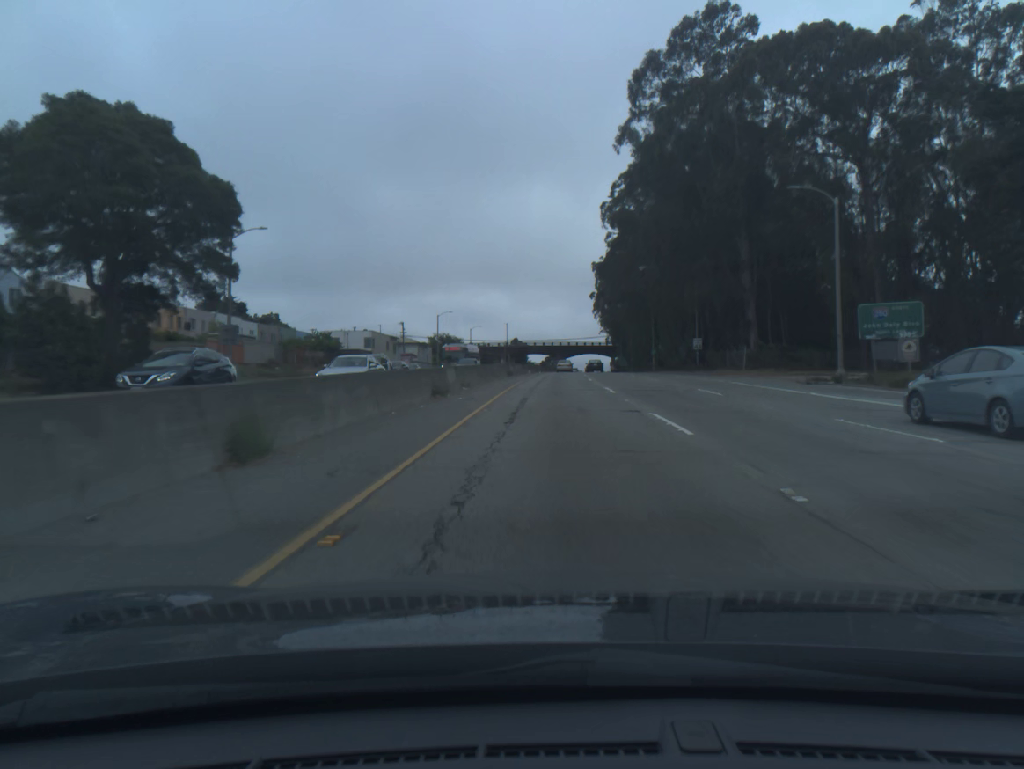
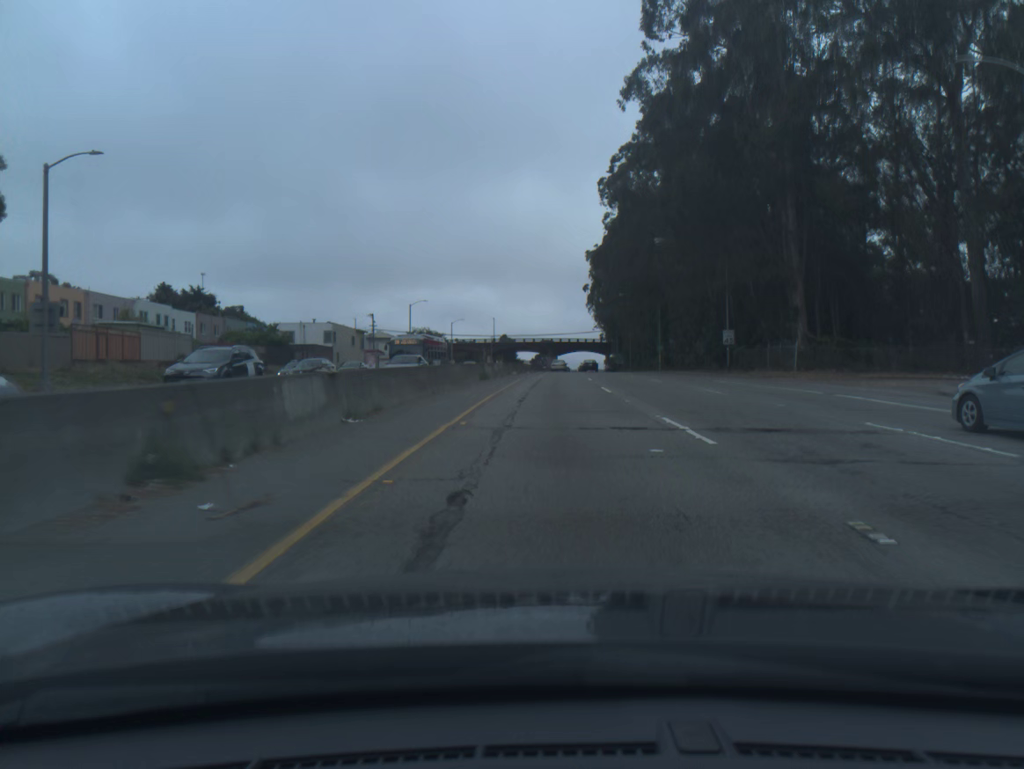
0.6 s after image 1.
(+0.1, +16.6) m; +1°
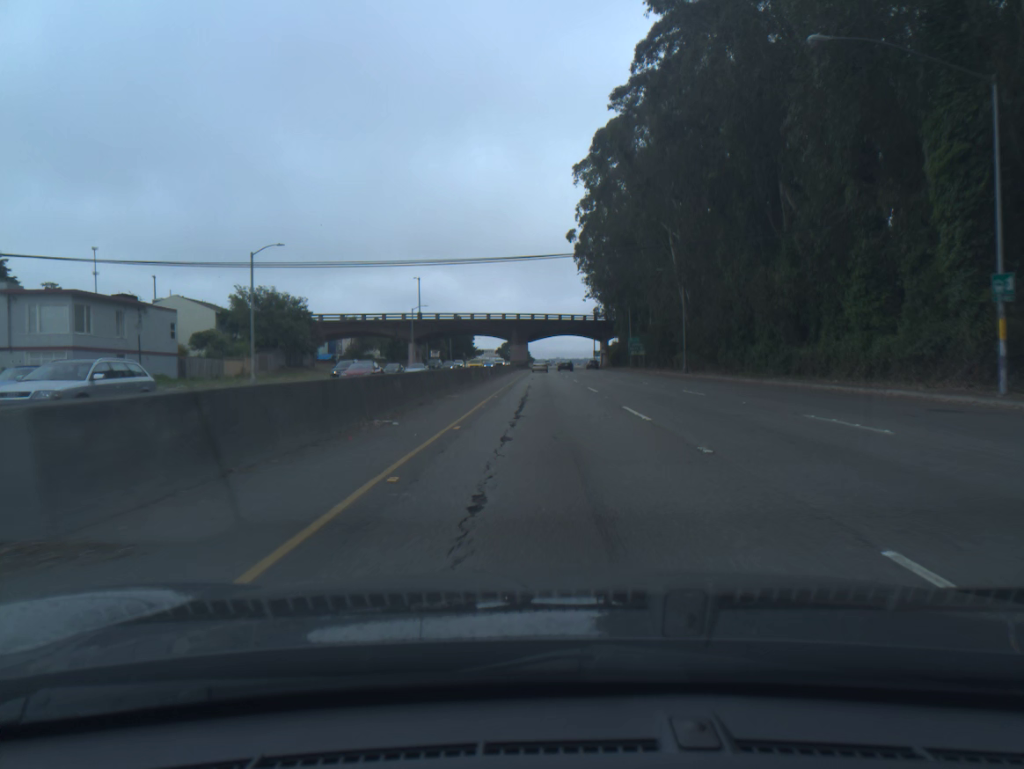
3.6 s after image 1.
(+1.9, +83.9) m; +2°
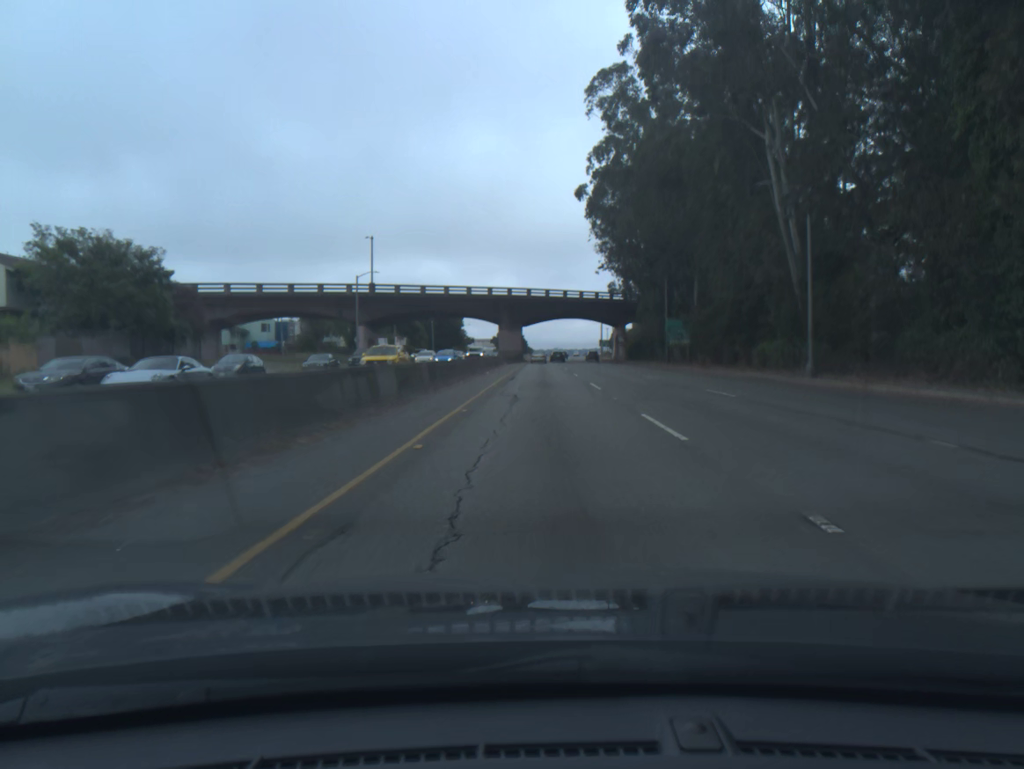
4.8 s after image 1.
(0.0, +34.1) m; 0°
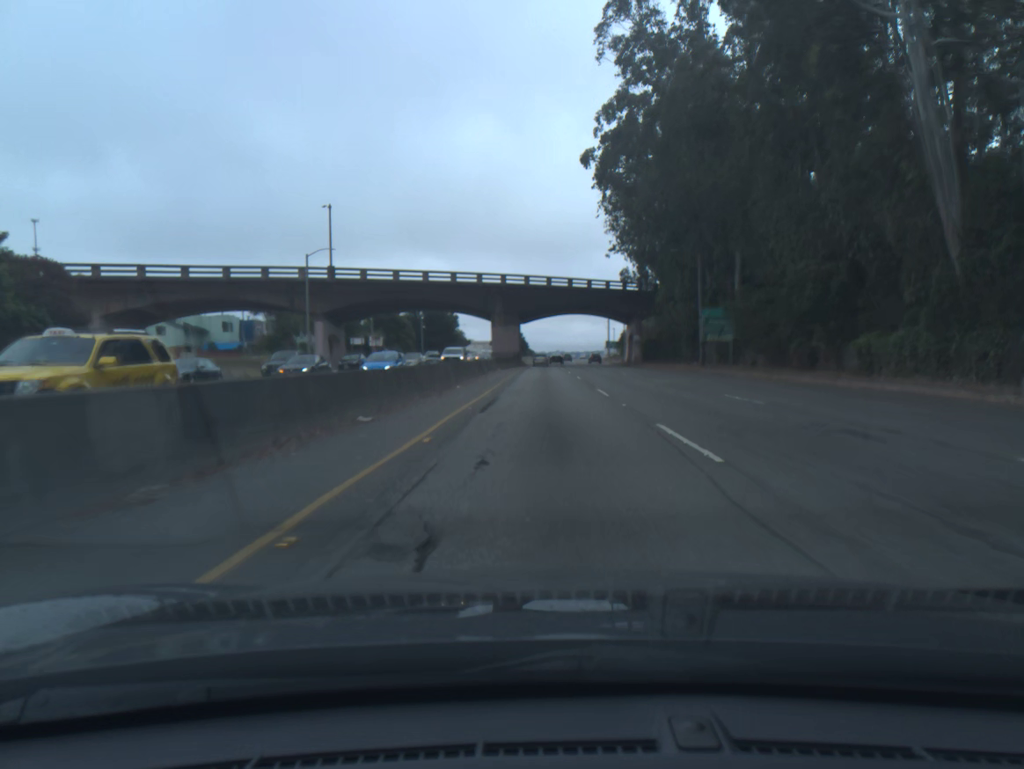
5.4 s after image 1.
(0.0, +17.1) m; 0°
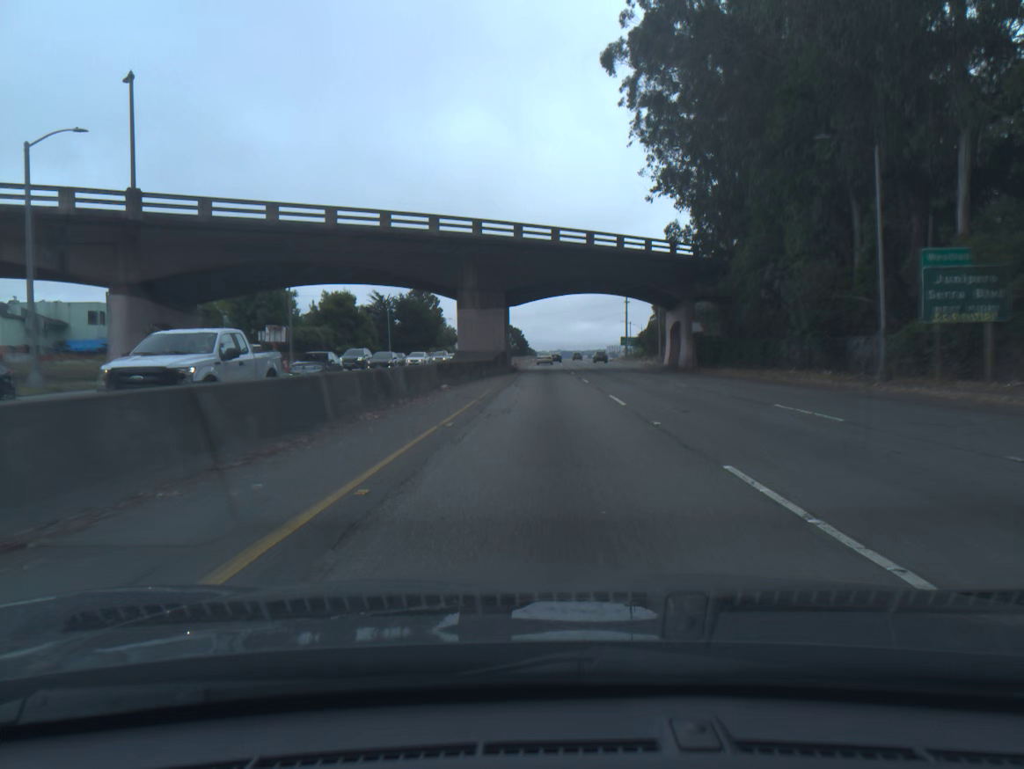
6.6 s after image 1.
(0.0, +34.2) m; 0°
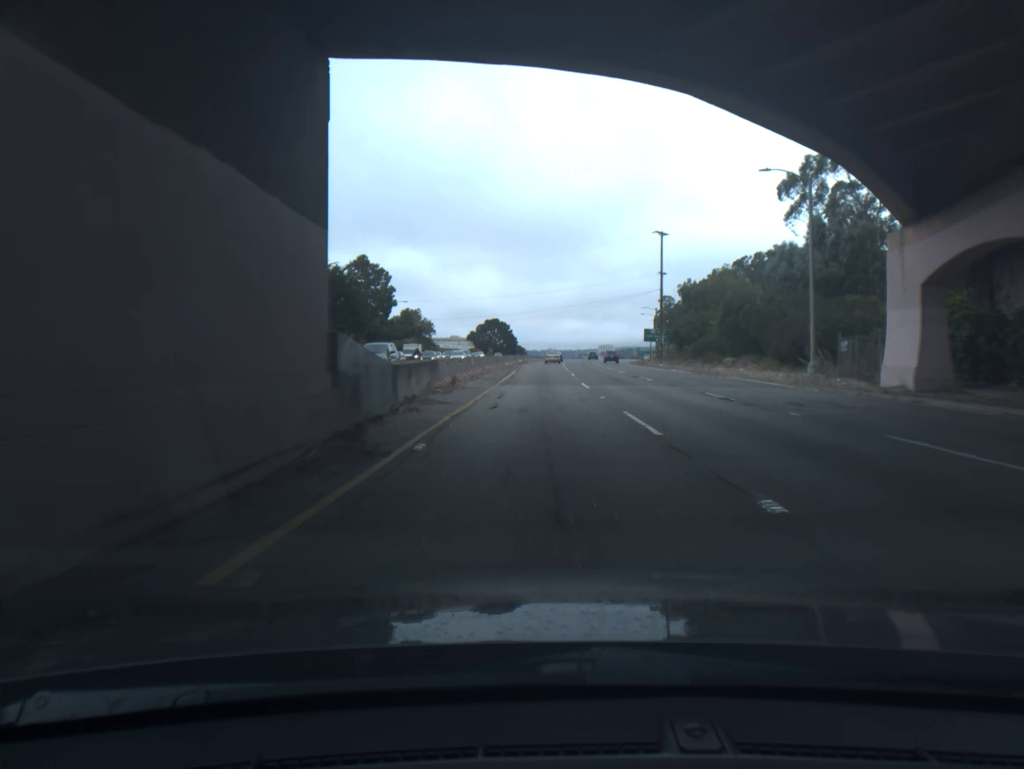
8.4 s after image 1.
(0.0, +51.2) m; 0°
